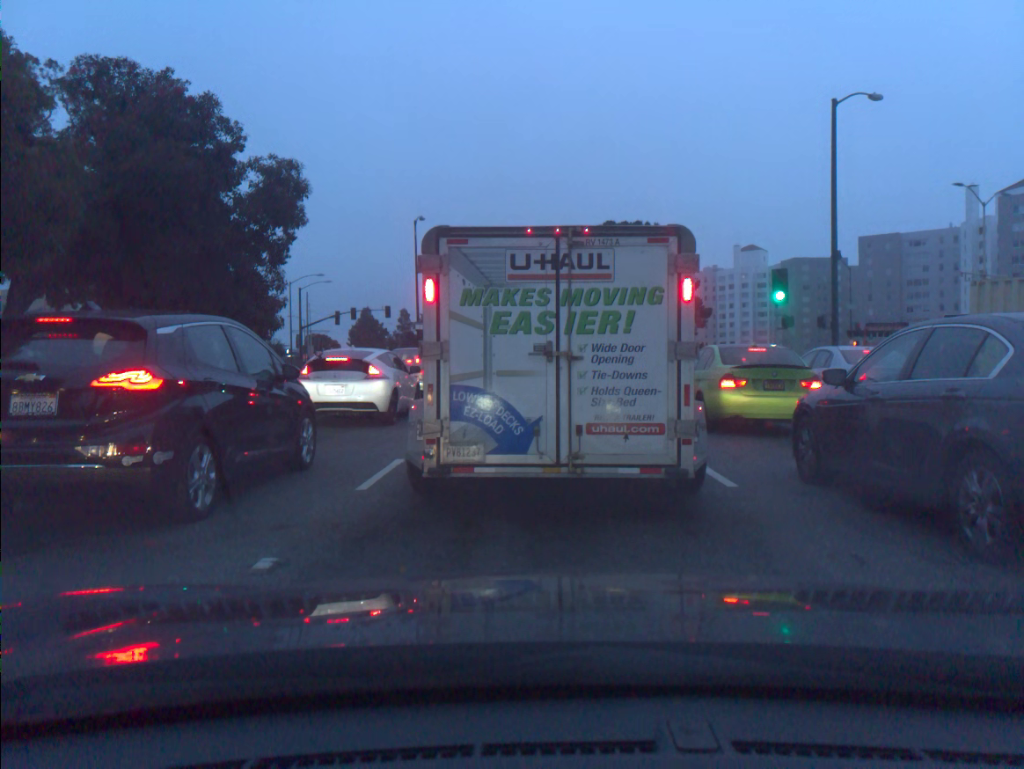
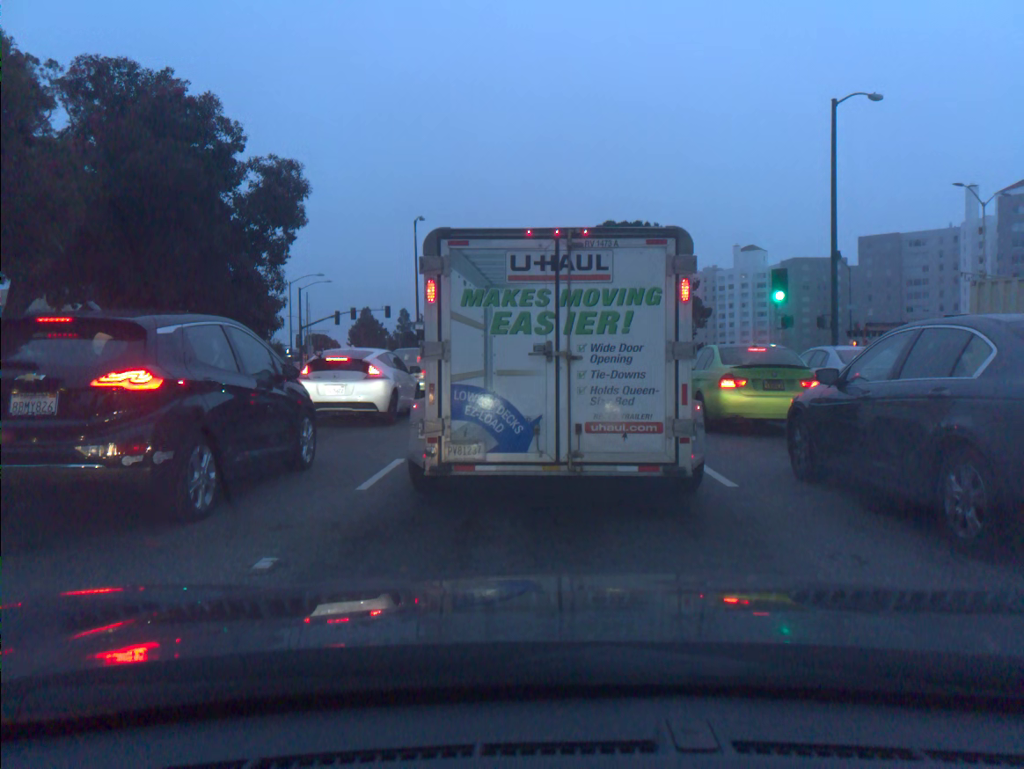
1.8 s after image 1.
(0.0, 0.0) m; 0°
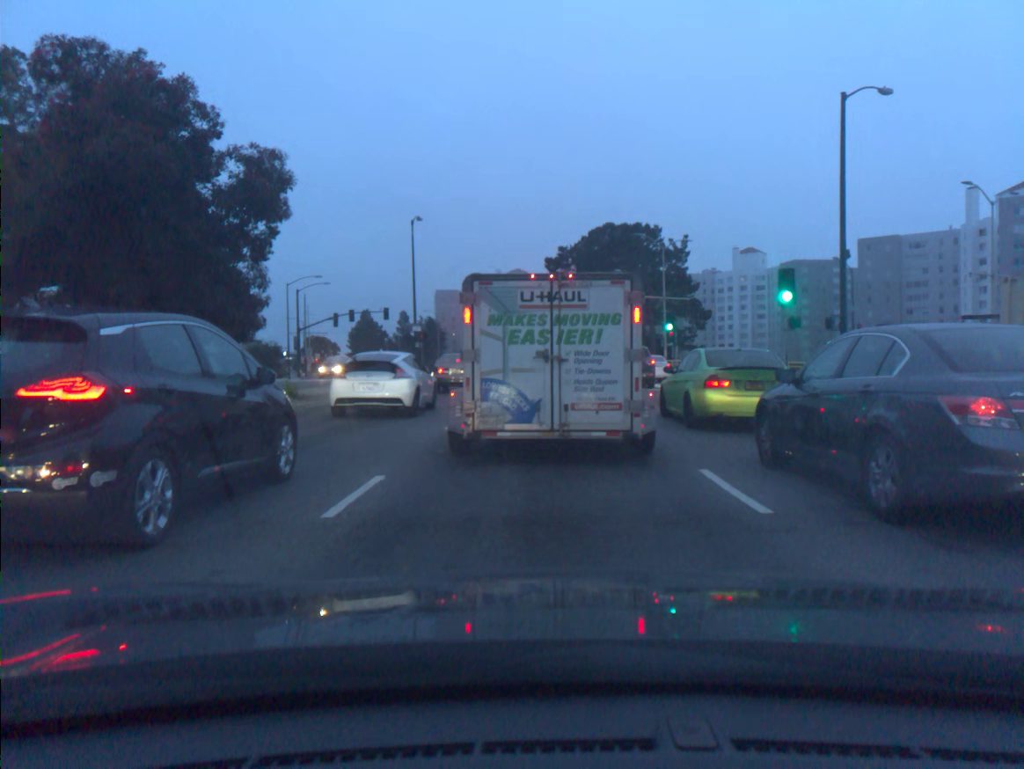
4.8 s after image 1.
(+0.1, +1.1) m; 0°
